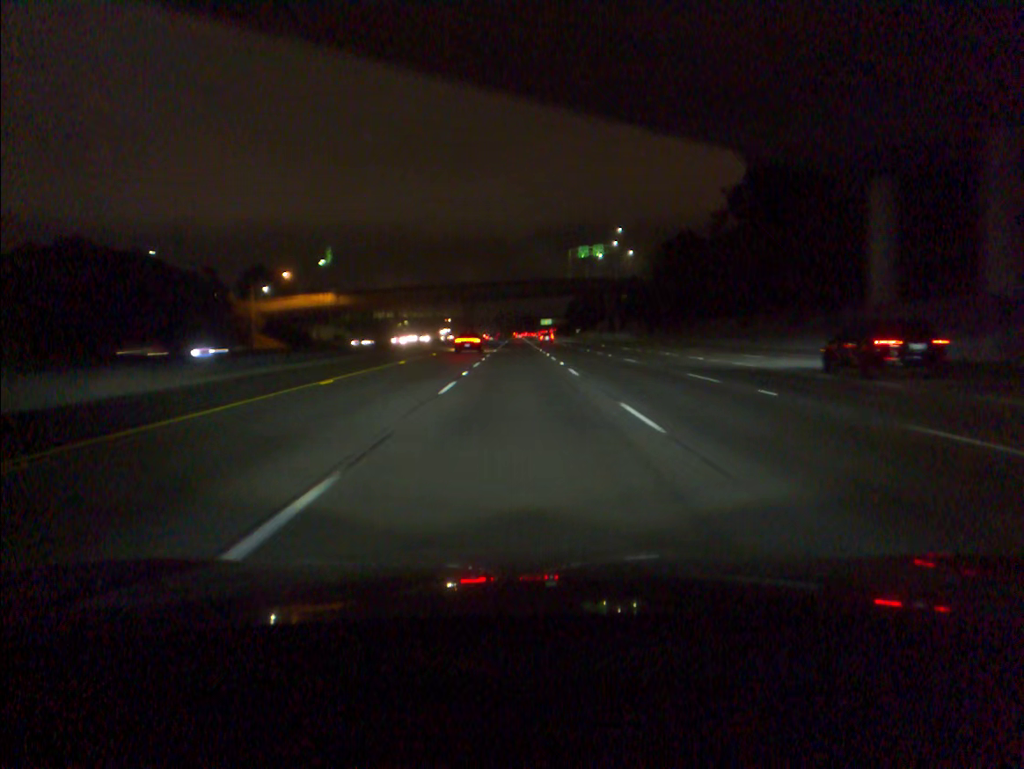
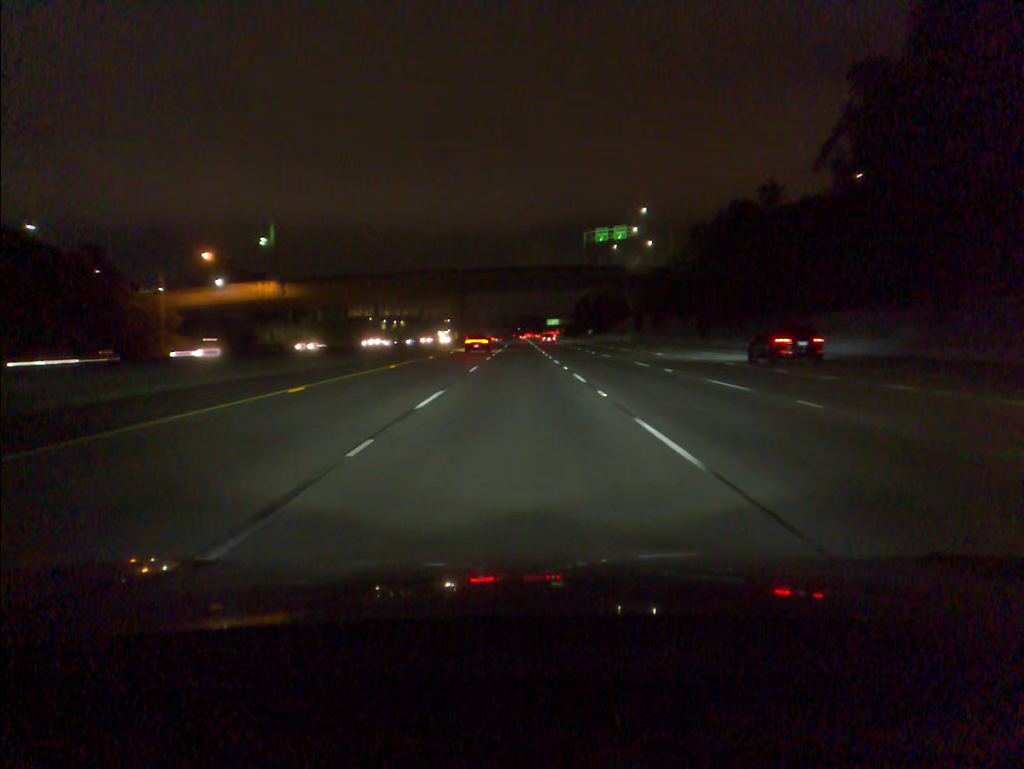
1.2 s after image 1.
(-0.1, +32.1) m; 0°
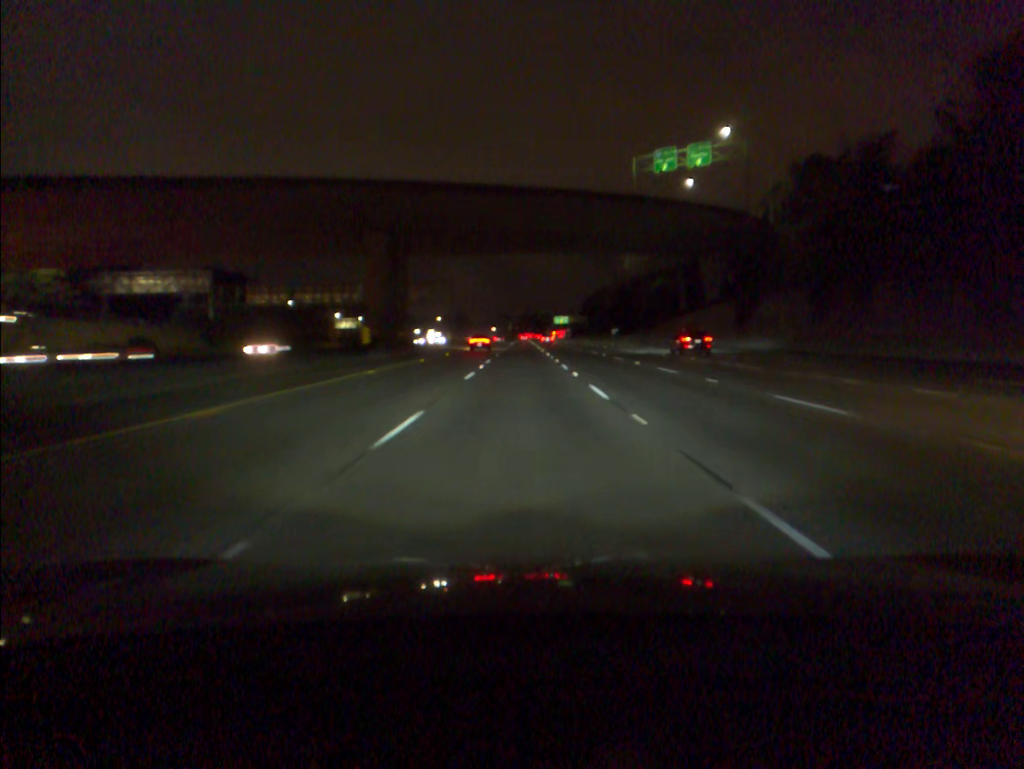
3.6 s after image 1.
(-0.1, +64.2) m; 0°
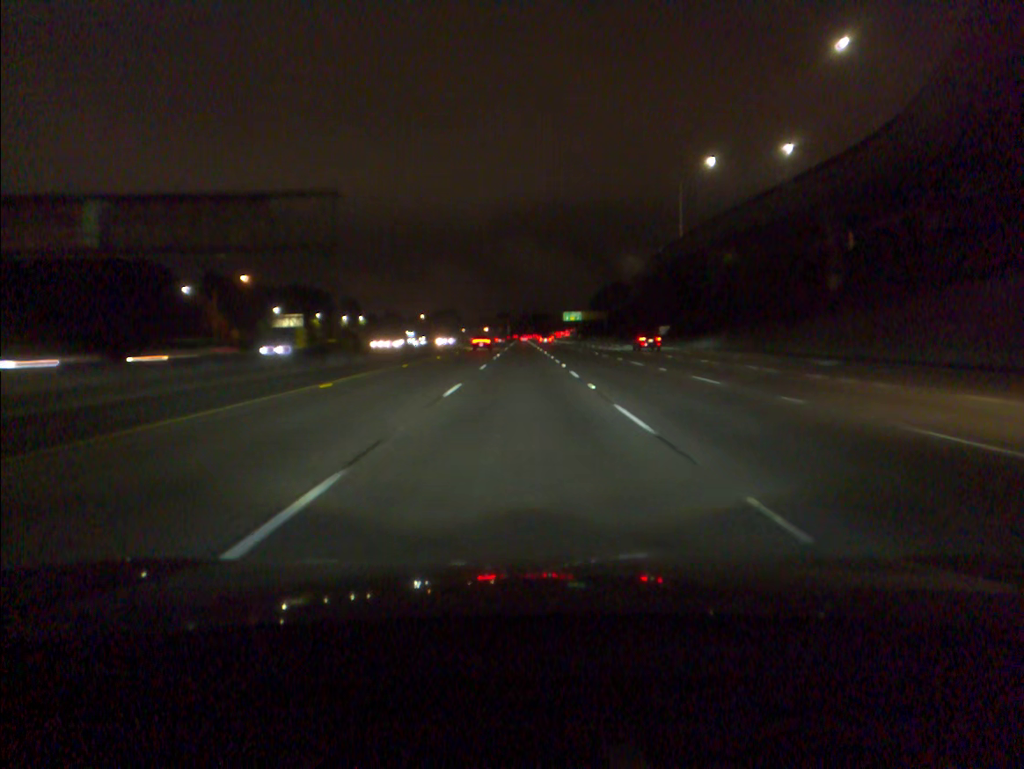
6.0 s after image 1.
(+0.1, +64.6) m; 0°
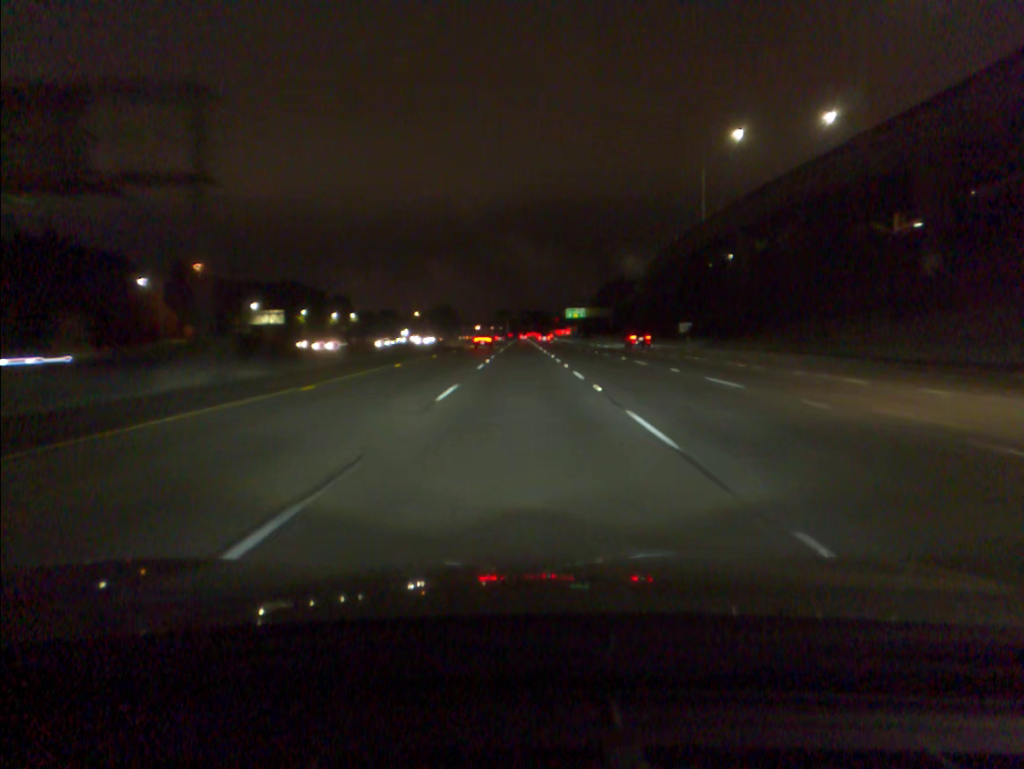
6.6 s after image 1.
(0.0, +16.2) m; 0°
